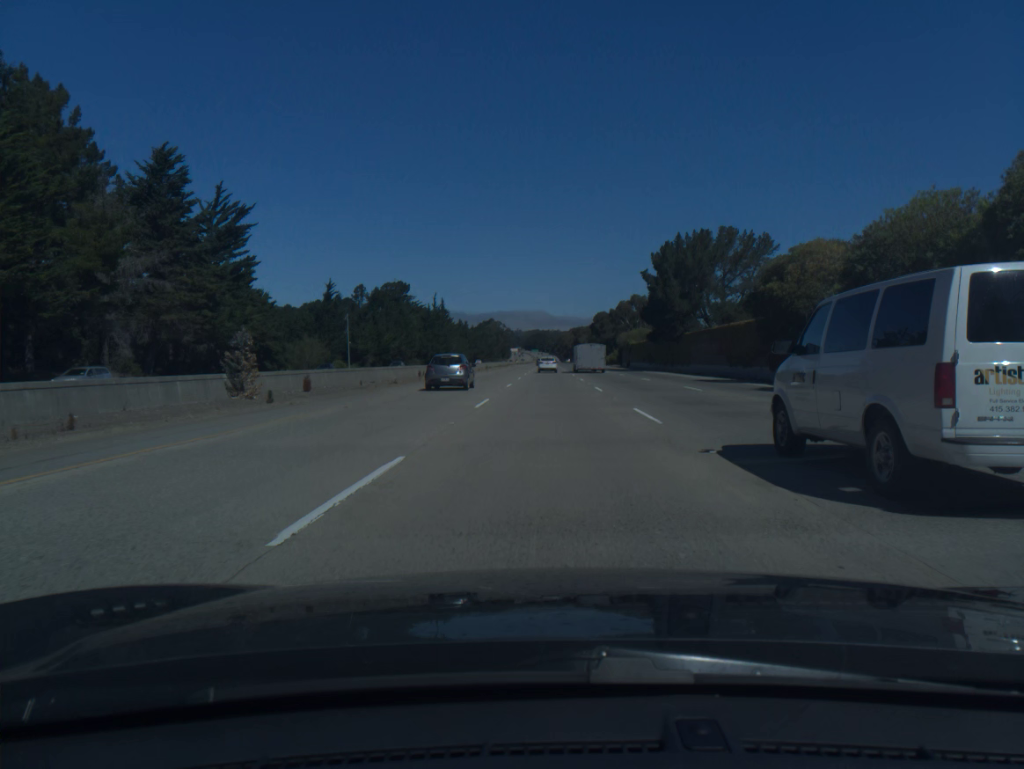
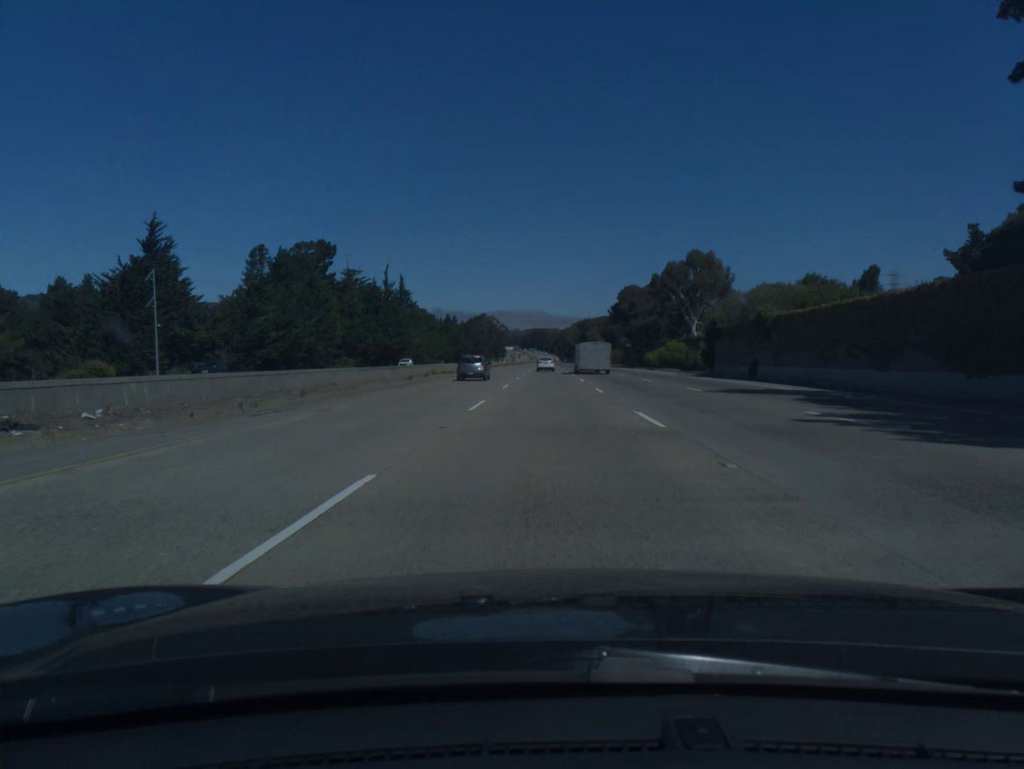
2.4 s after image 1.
(+0.1, +74.3) m; 0°
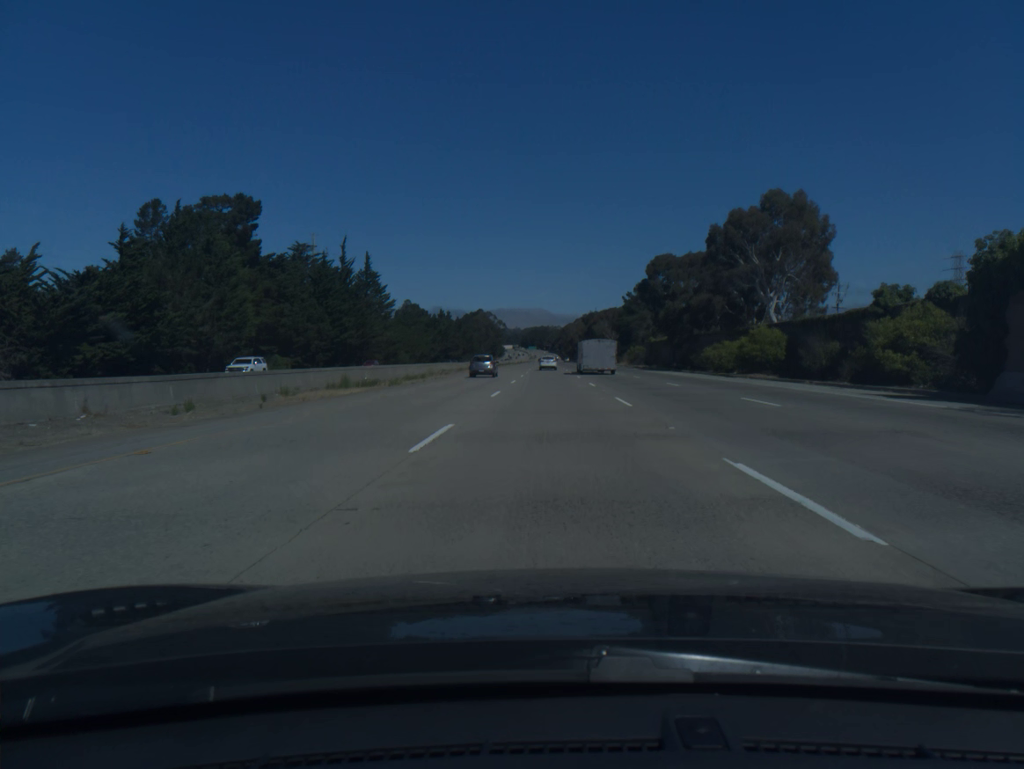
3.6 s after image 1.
(0.0, +37.7) m; 0°
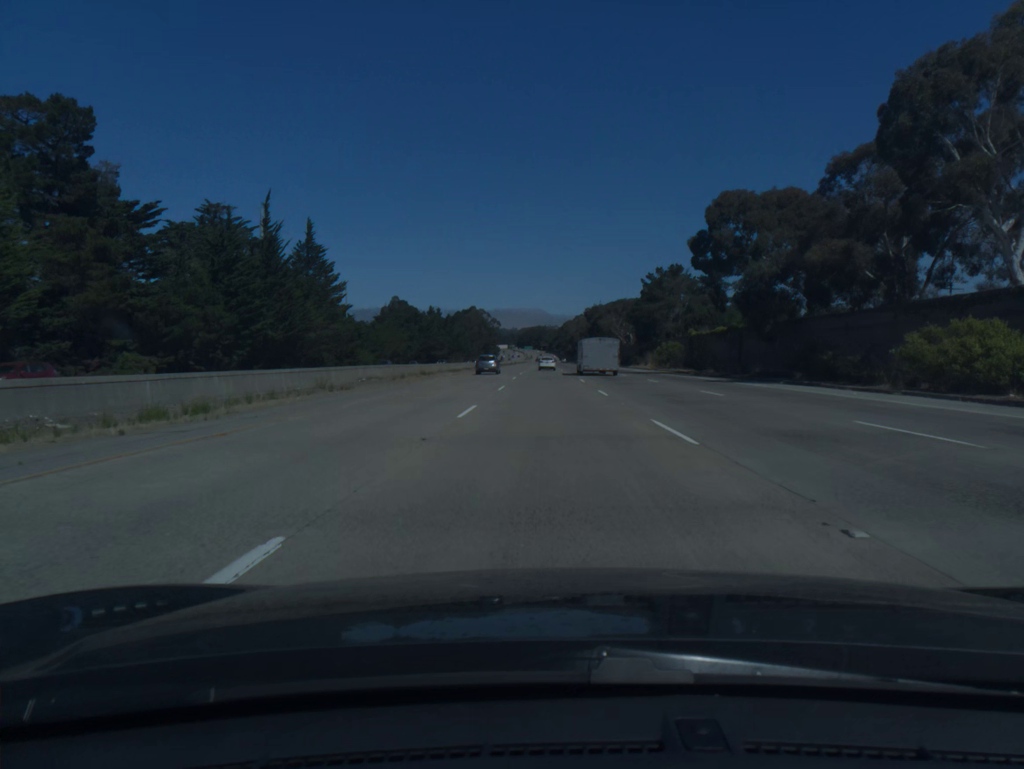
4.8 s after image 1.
(+0.1, +38.1) m; 0°
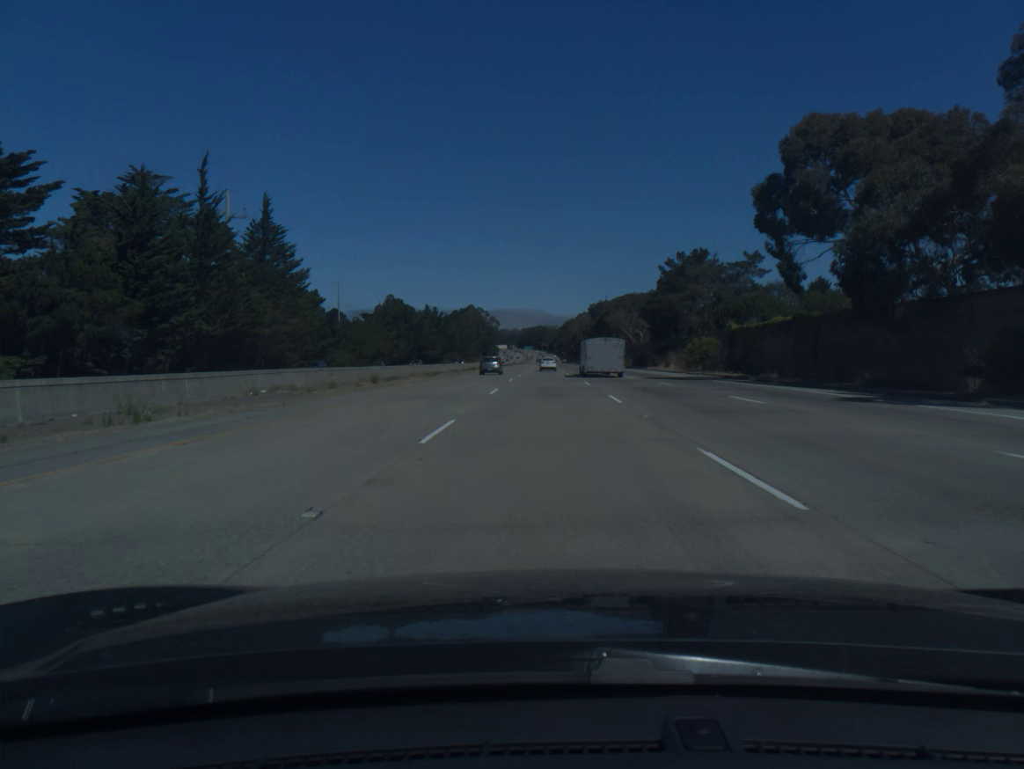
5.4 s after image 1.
(0.0, +19.2) m; 0°
